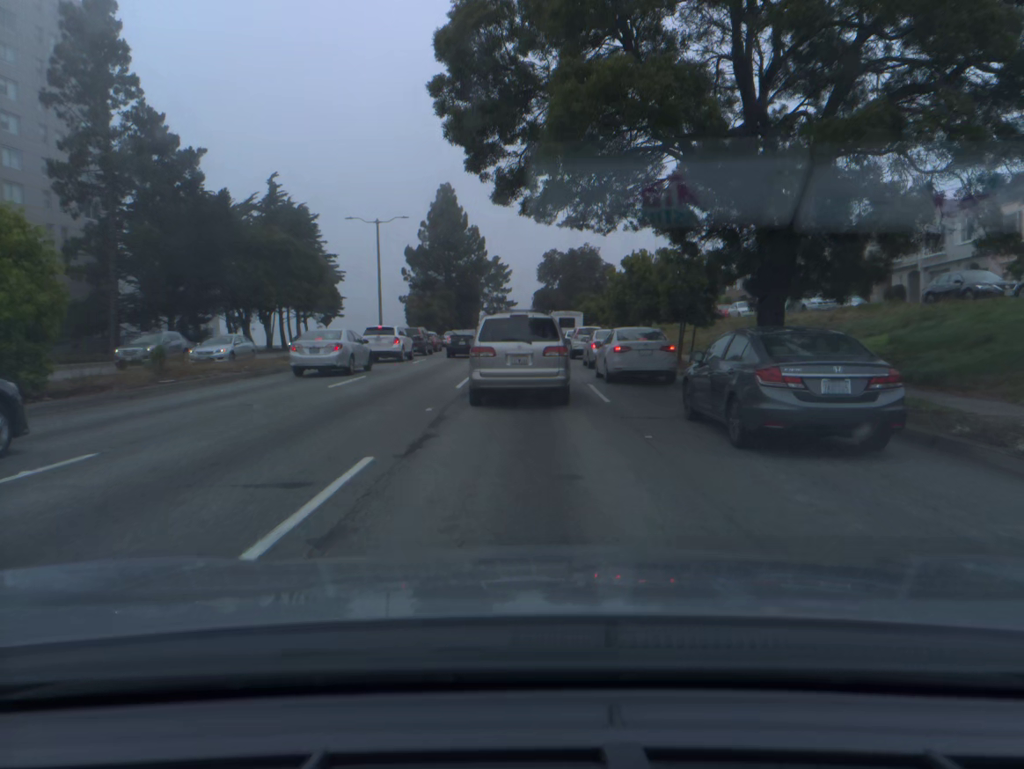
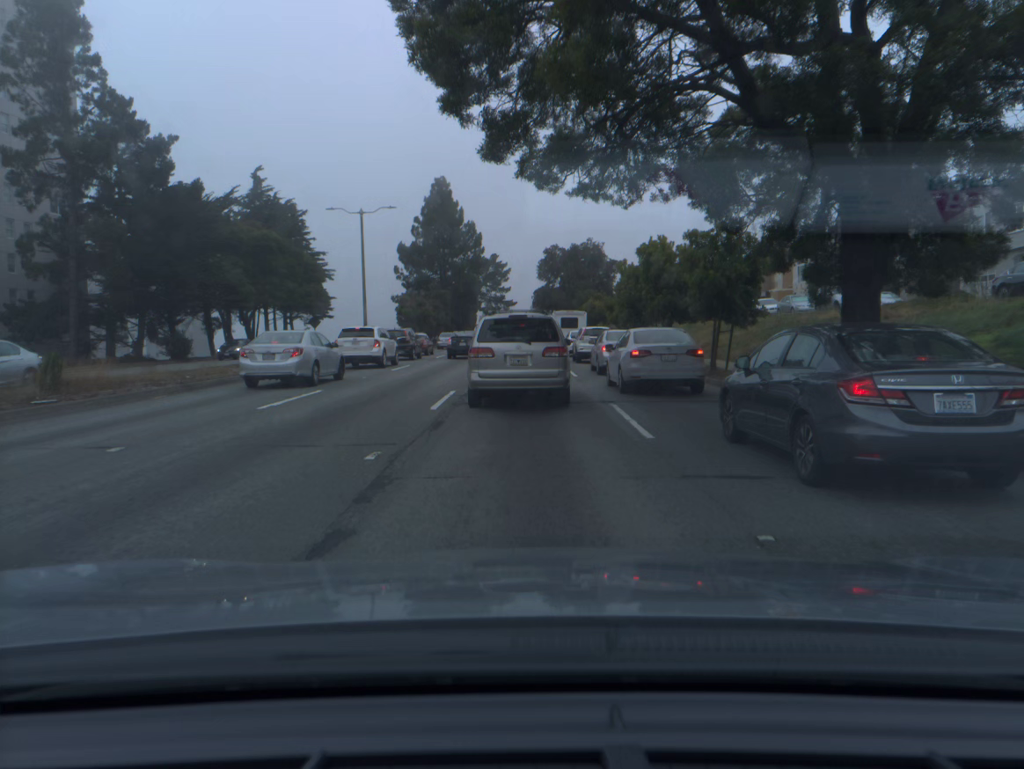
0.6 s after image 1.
(0.0, +4.9) m; 0°
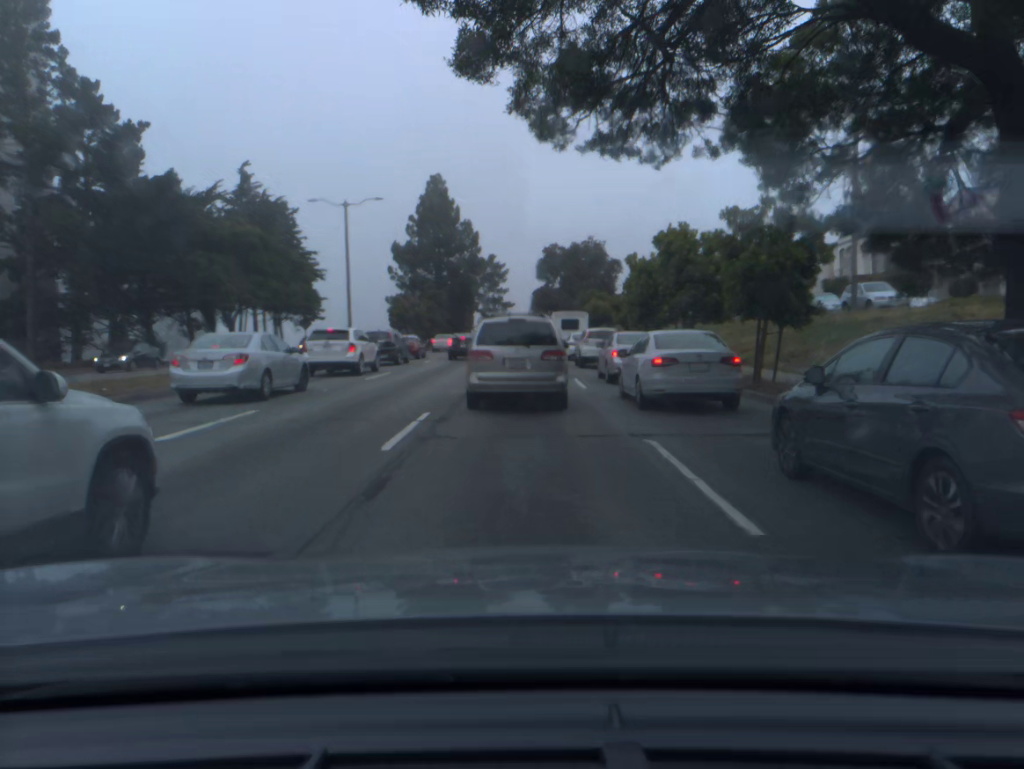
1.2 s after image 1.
(0.0, +4.8) m; 0°
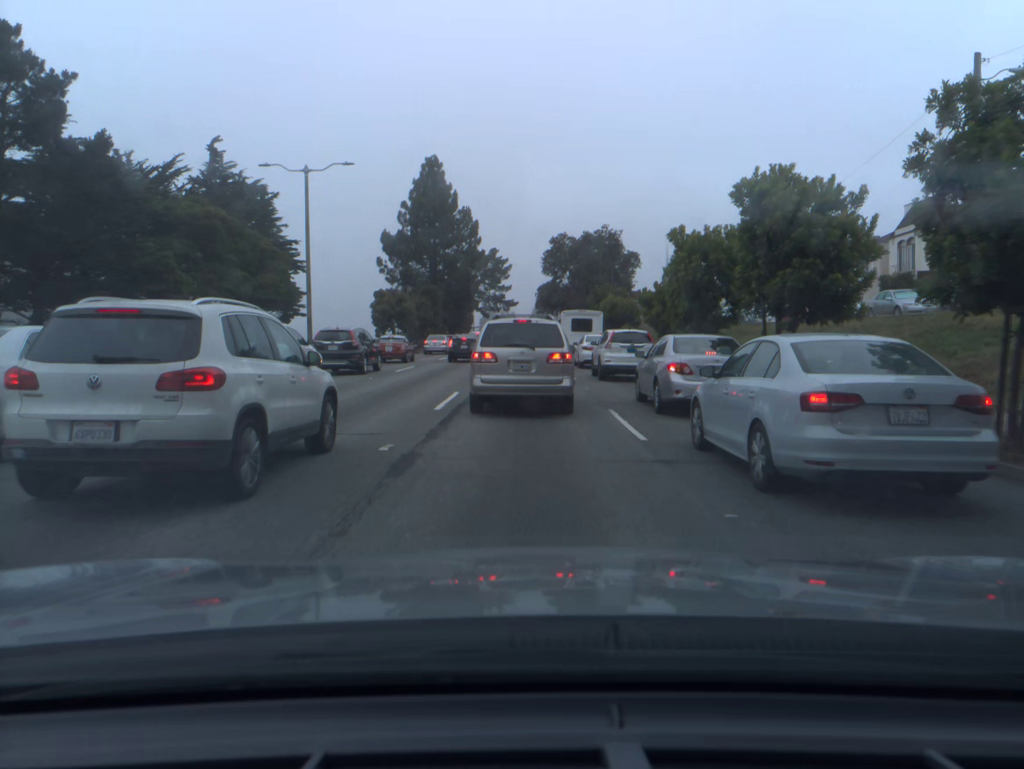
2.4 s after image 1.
(0.0, +9.2) m; 0°
